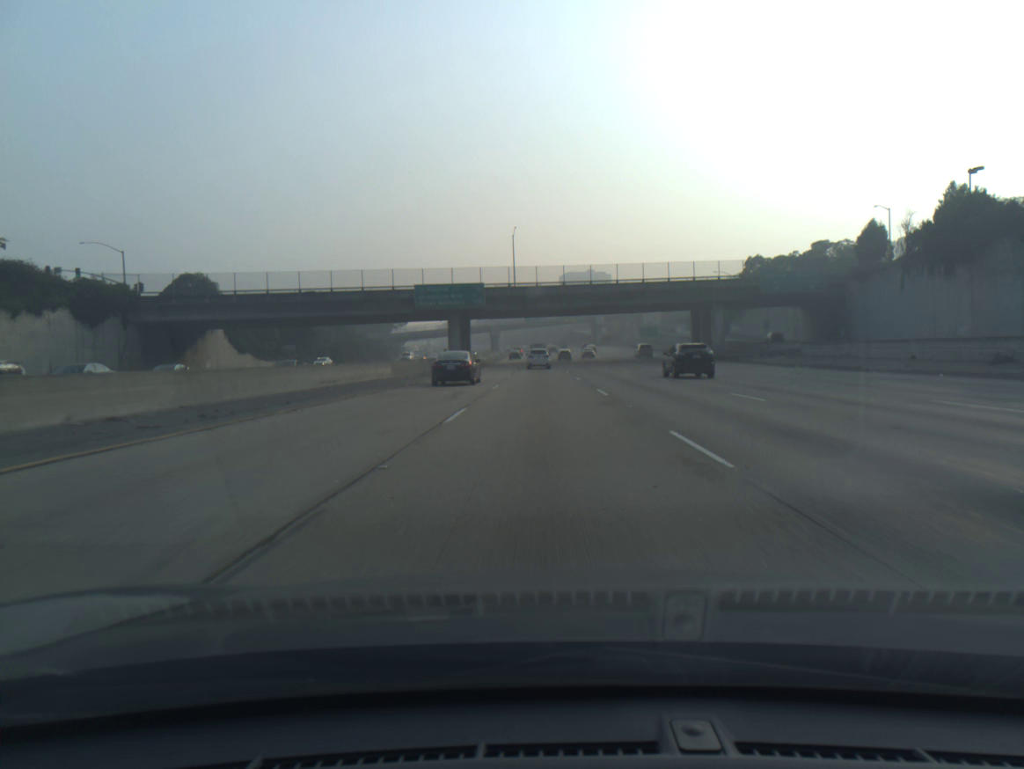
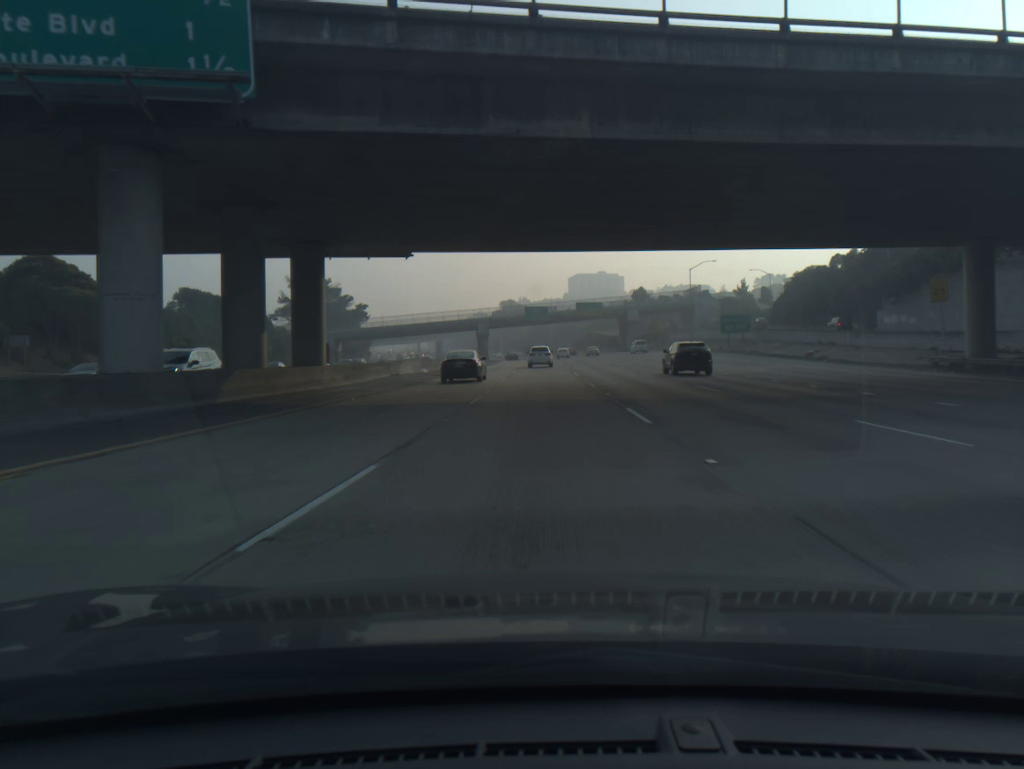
(+0.1, +67.7) m; 0°
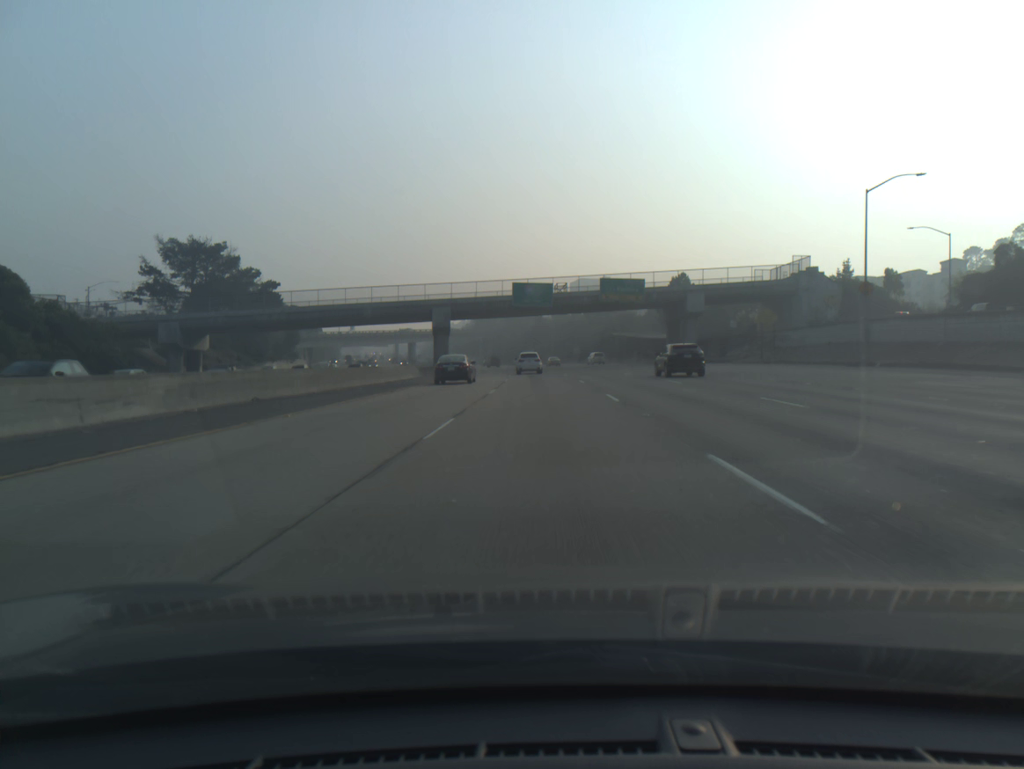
(0.0, +66.8) m; 0°
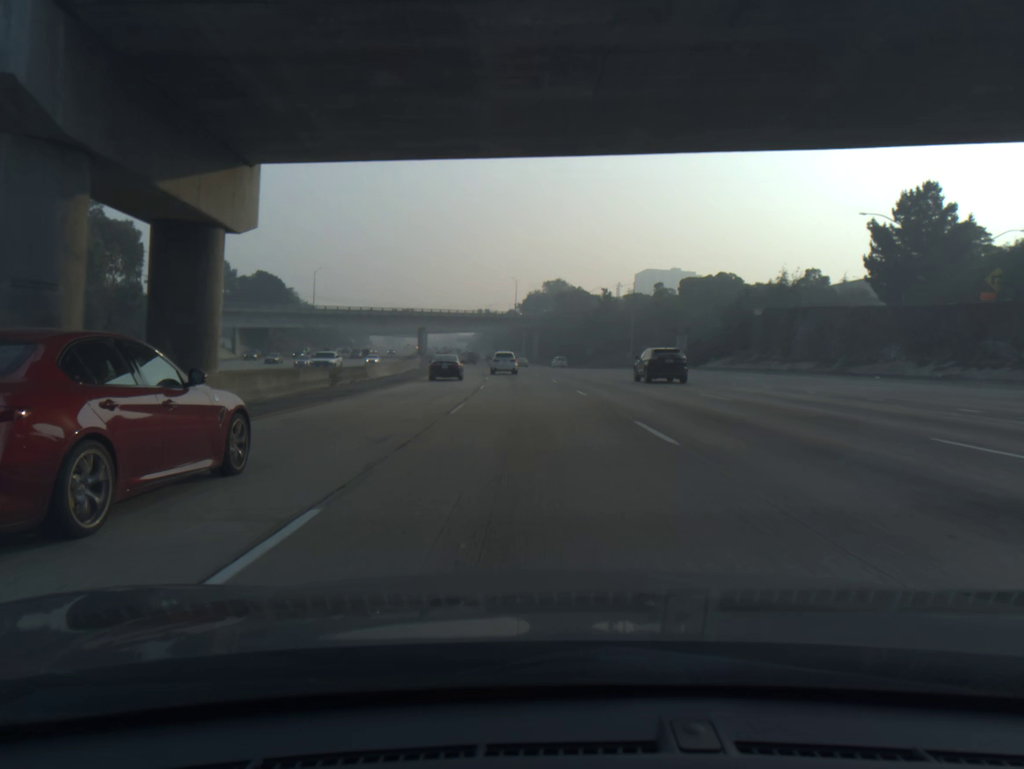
(-1.9, +82.3) m; -4°
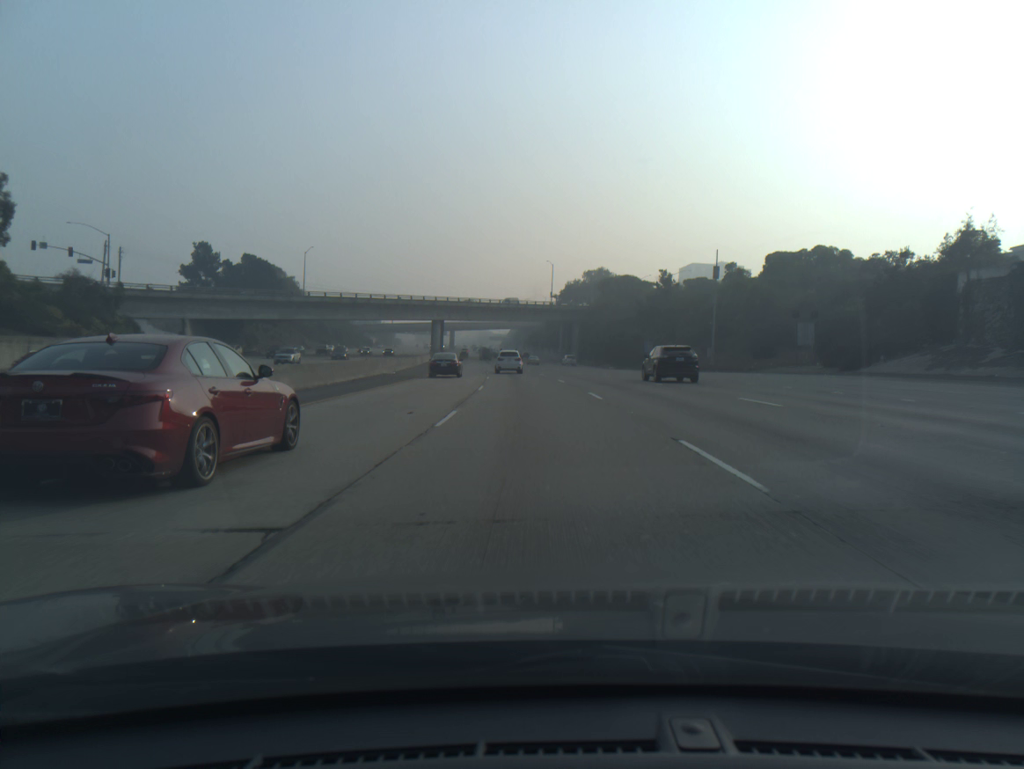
(-0.7, +32.8) m; -3°
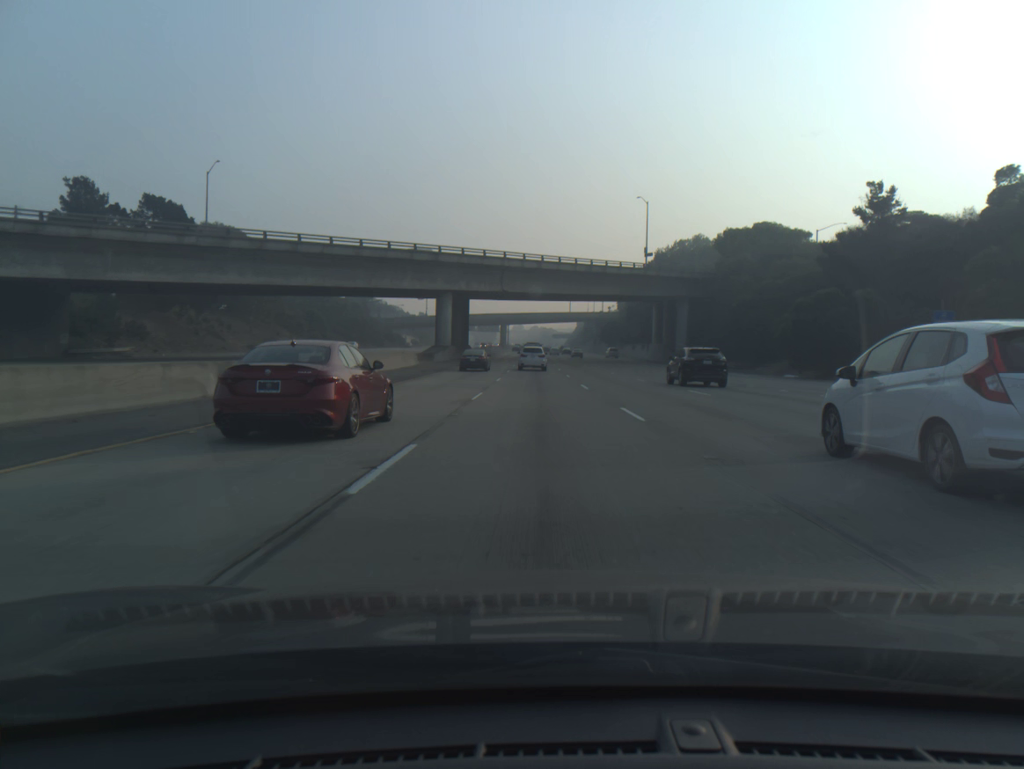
(-2.8, +65.1) m; -5°
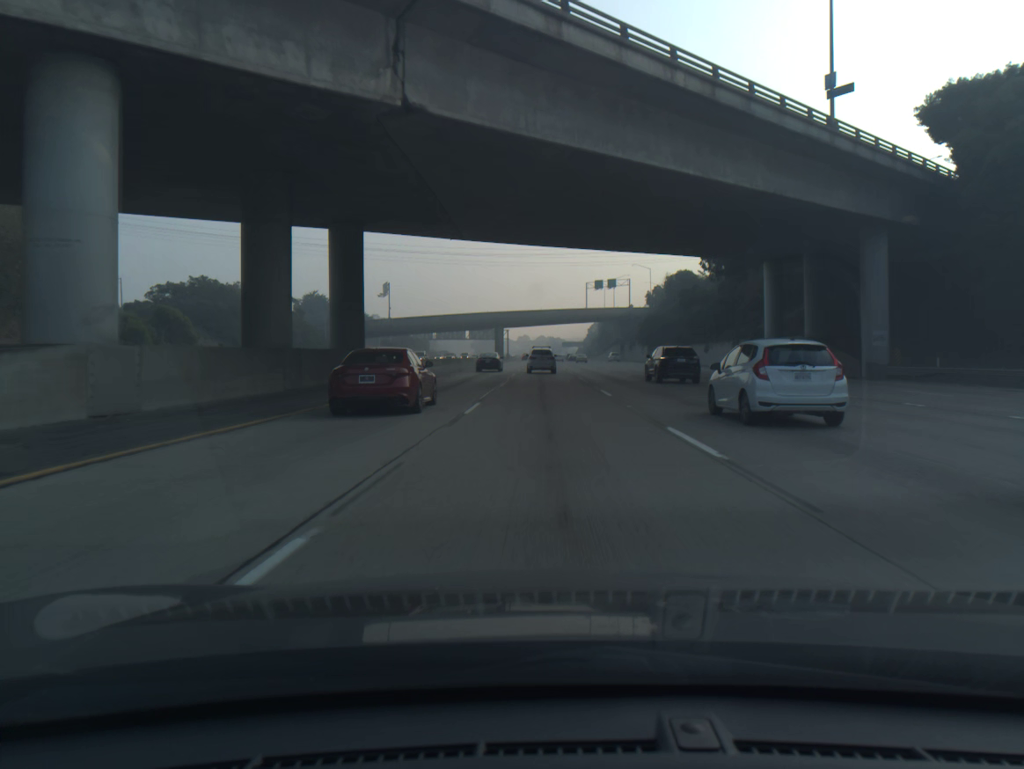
(-0.7, +63.7) m; -1°
